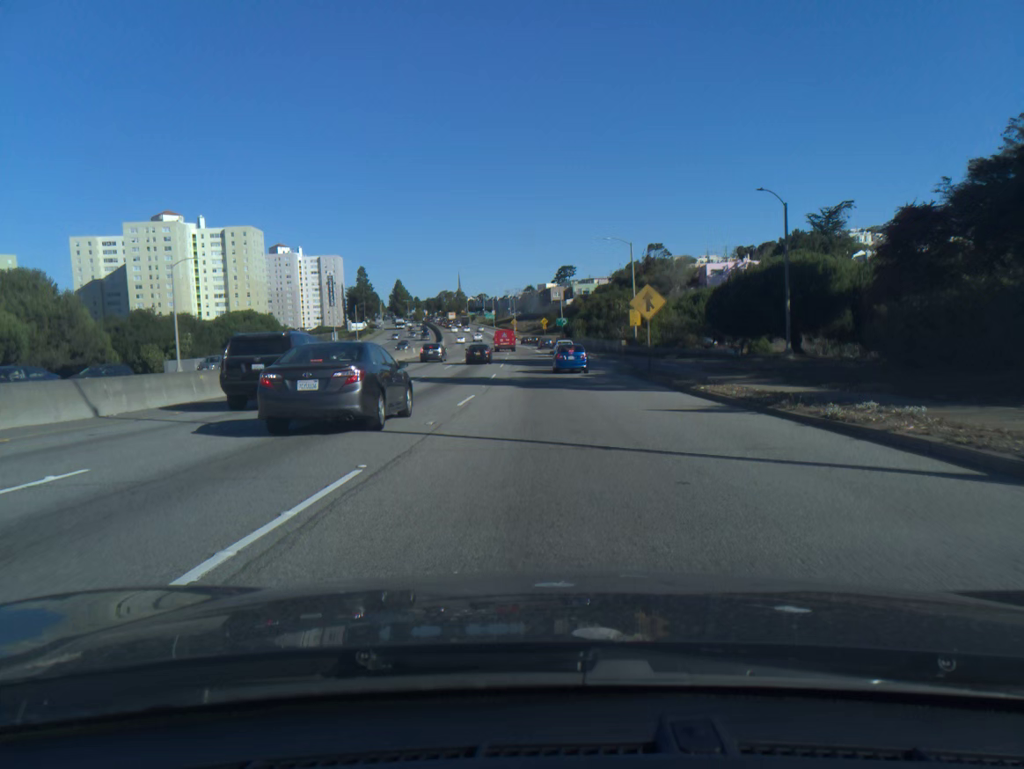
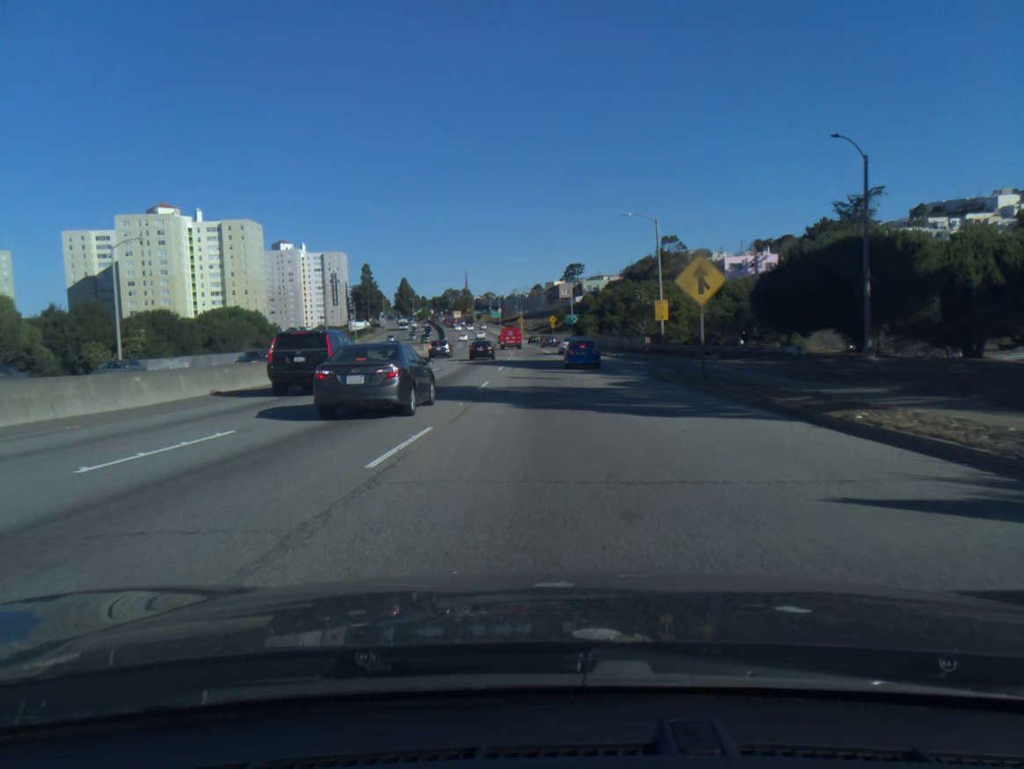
(0.0, +10.5) m; -1°
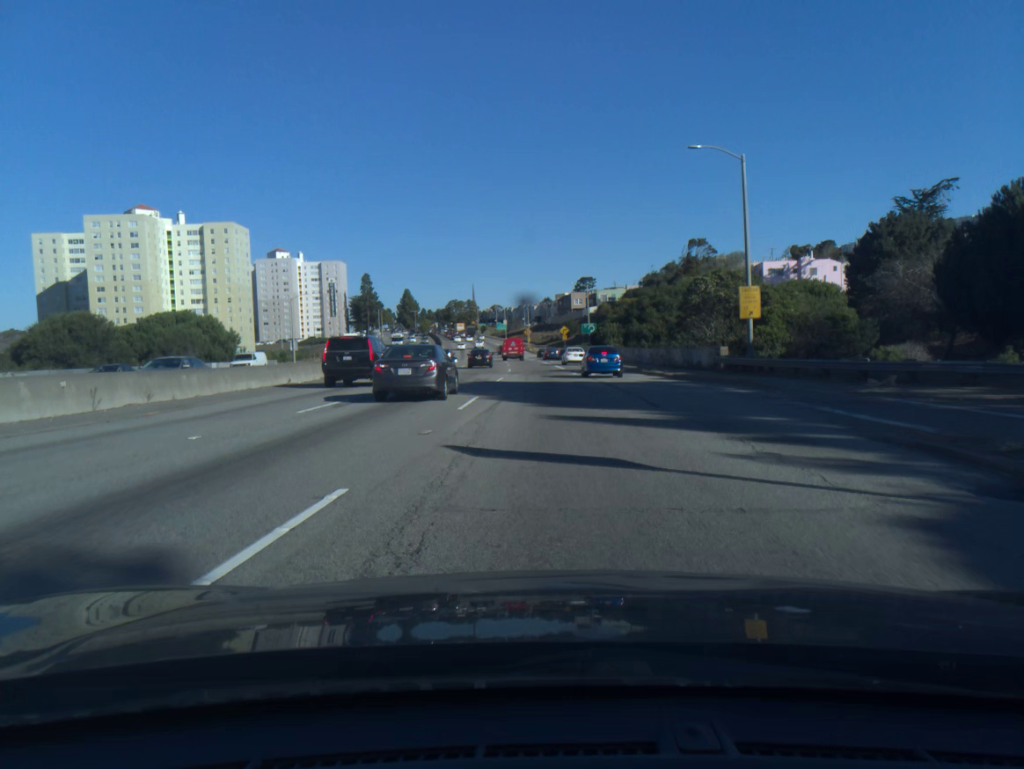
(-0.1, +21.1) m; -1°
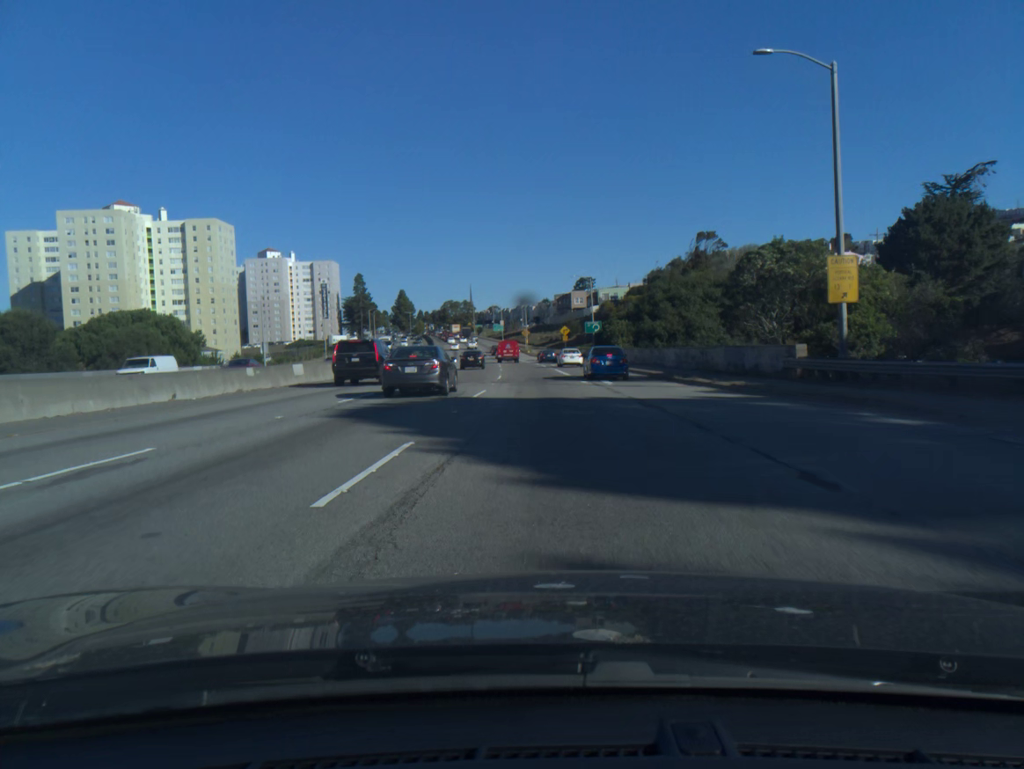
(0.0, +10.6) m; 0°
